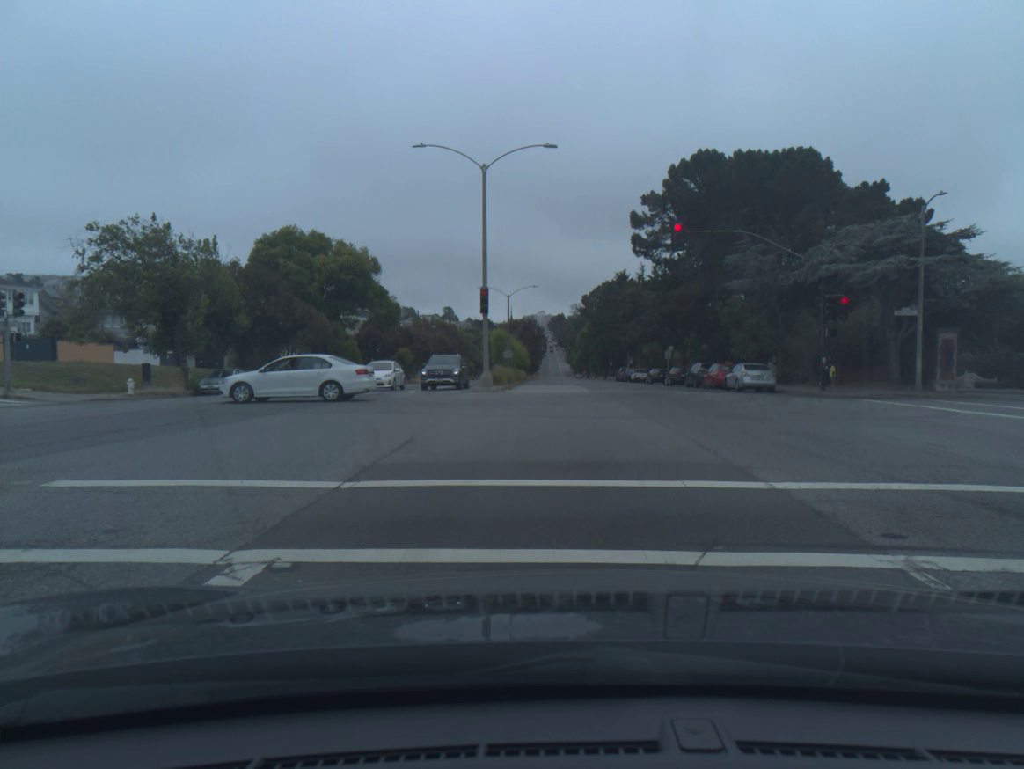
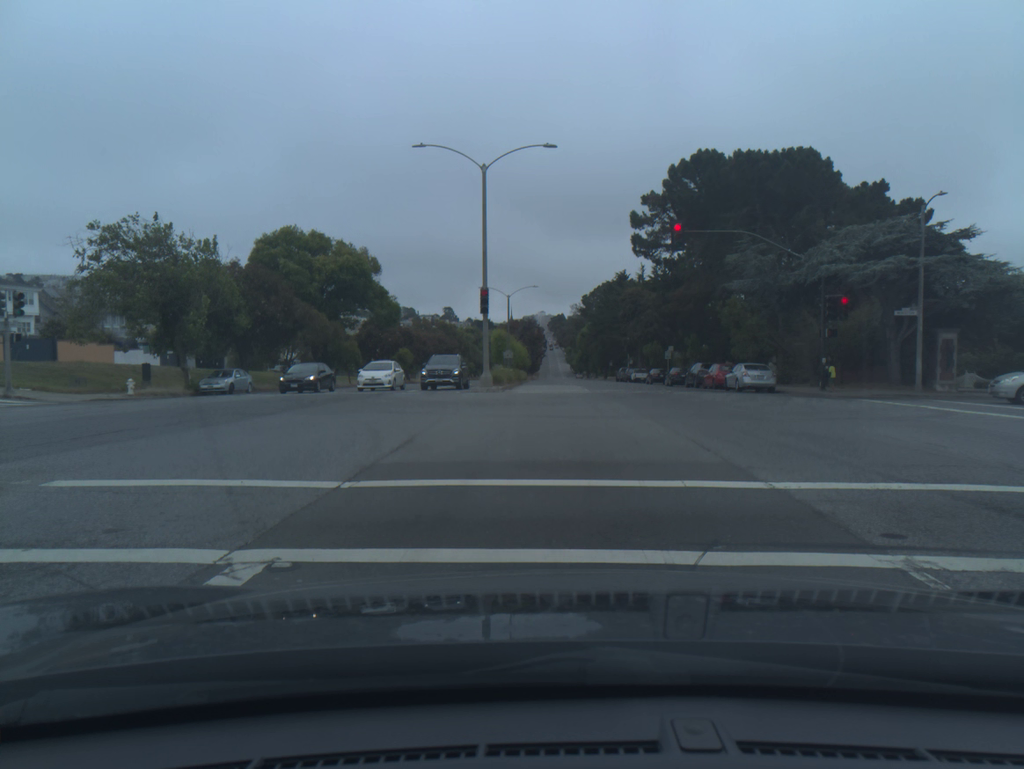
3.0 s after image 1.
(+0.1, +0.1) m; 0°
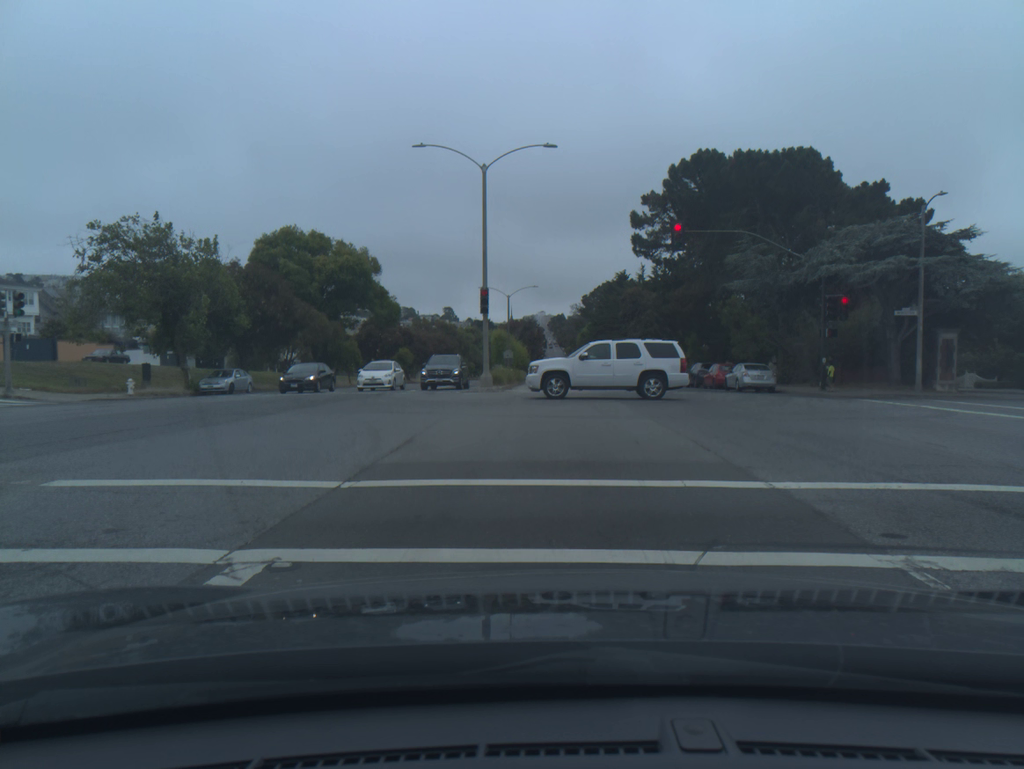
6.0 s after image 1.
(0.0, 0.0) m; 0°
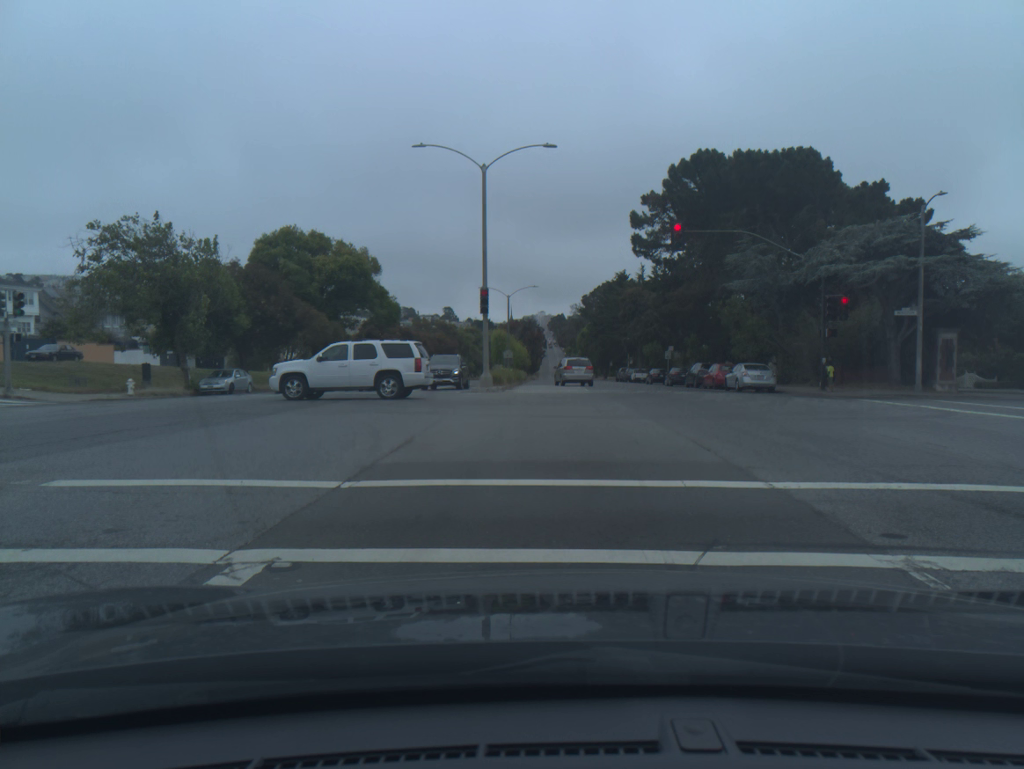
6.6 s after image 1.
(0.0, 0.0) m; 0°
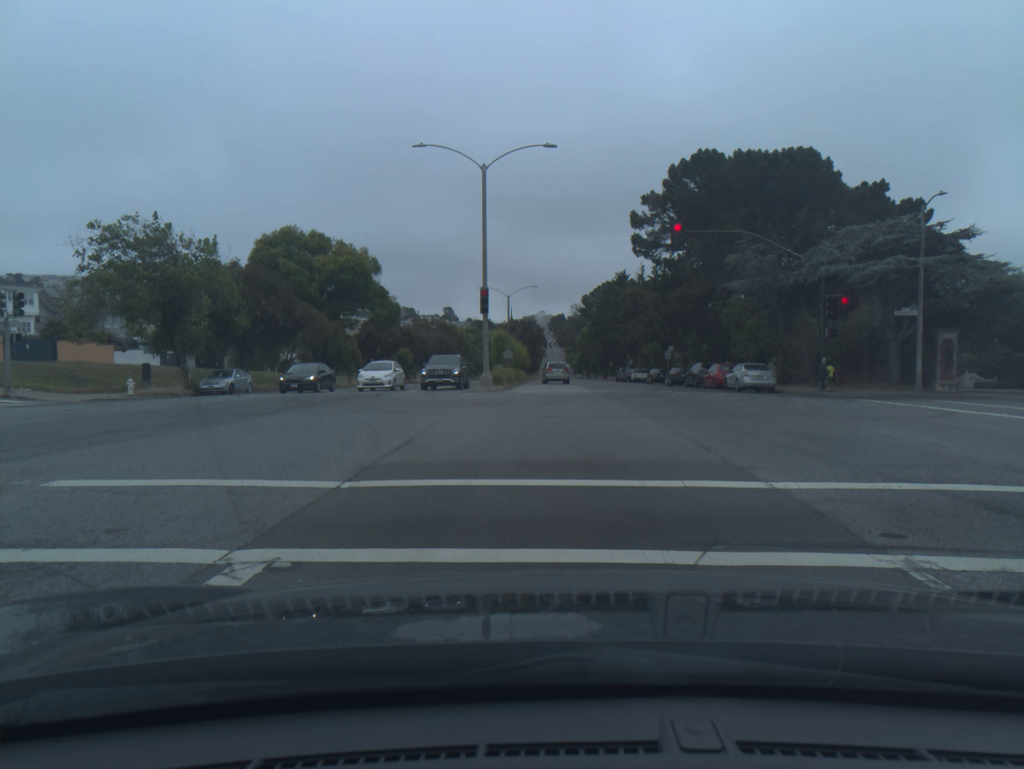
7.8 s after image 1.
(0.0, 0.0) m; 0°
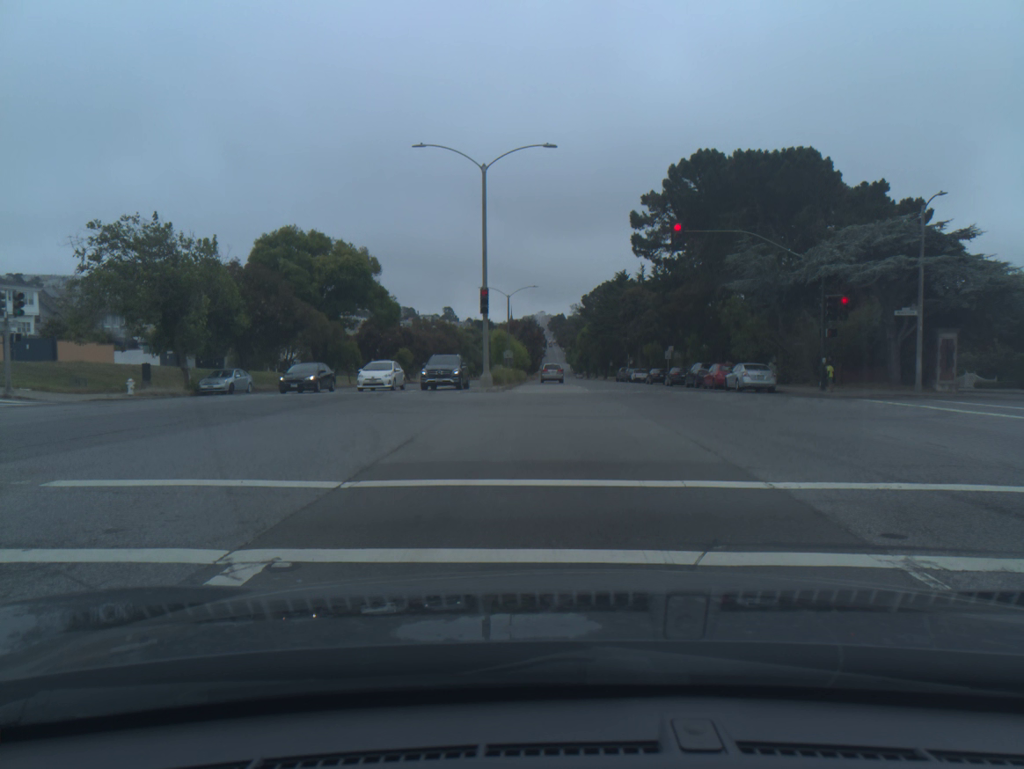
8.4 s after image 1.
(0.0, 0.0) m; 0°
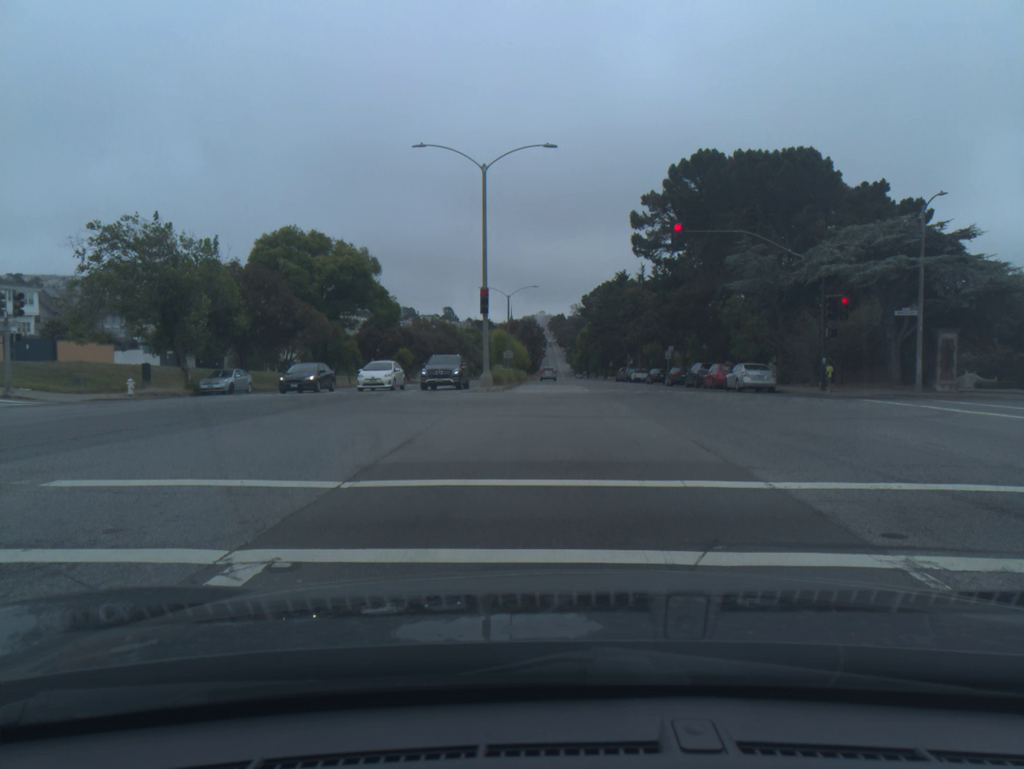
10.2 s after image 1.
(0.0, 0.0) m; 0°
